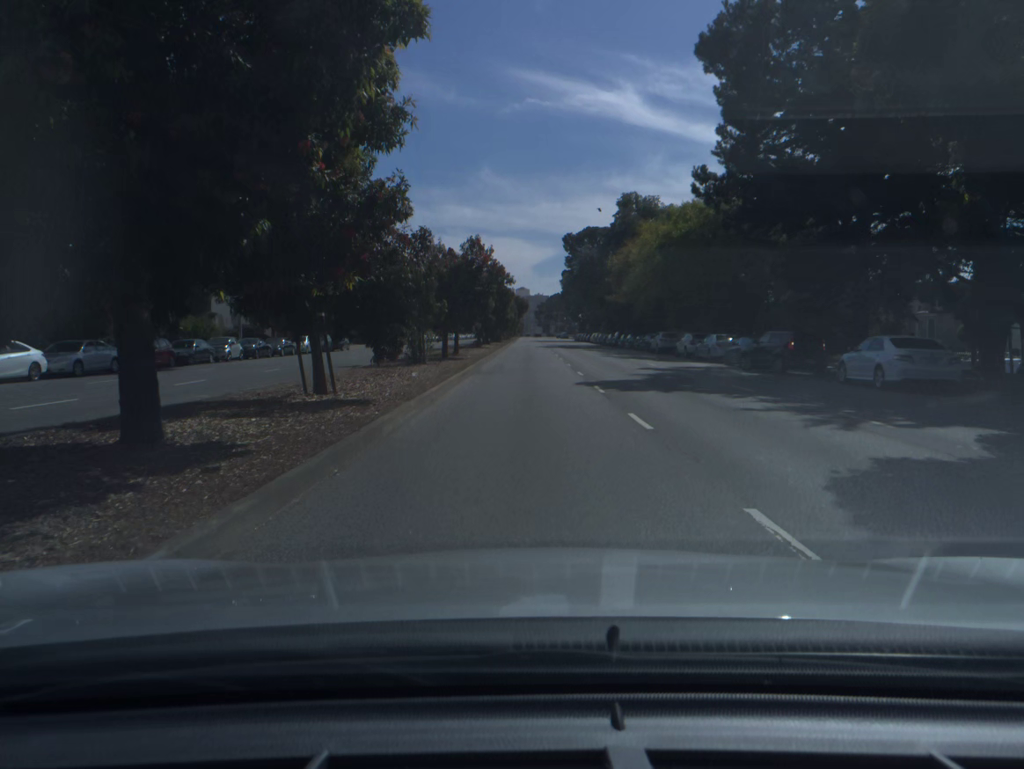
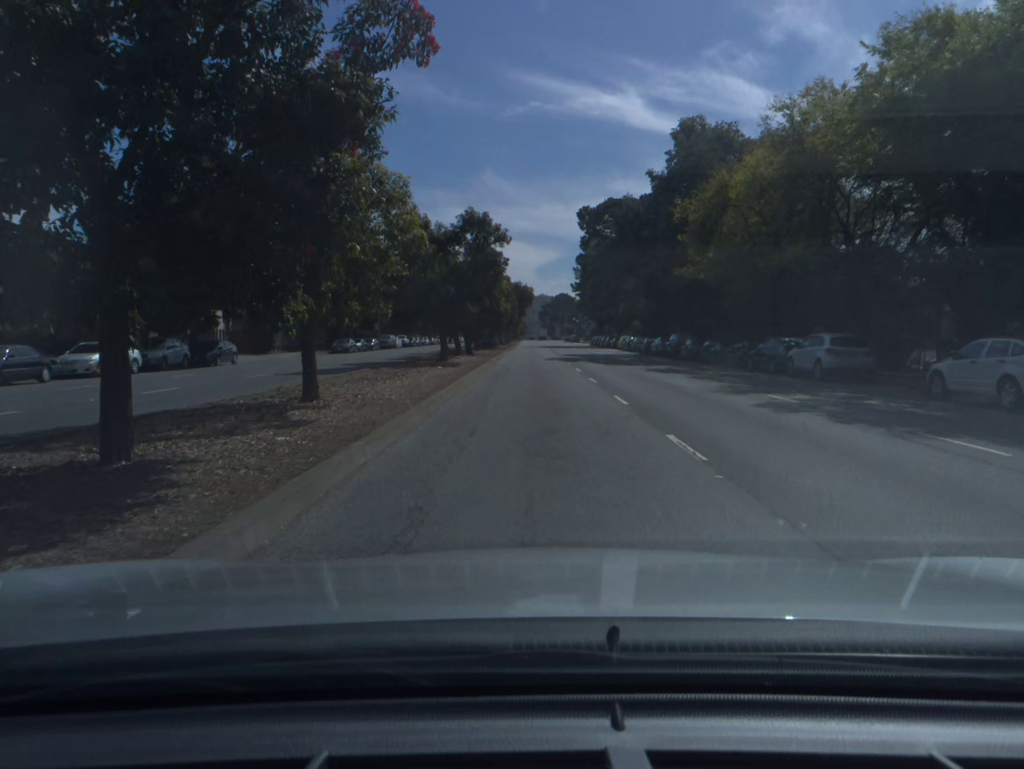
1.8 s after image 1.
(-0.1, +31.5) m; 0°
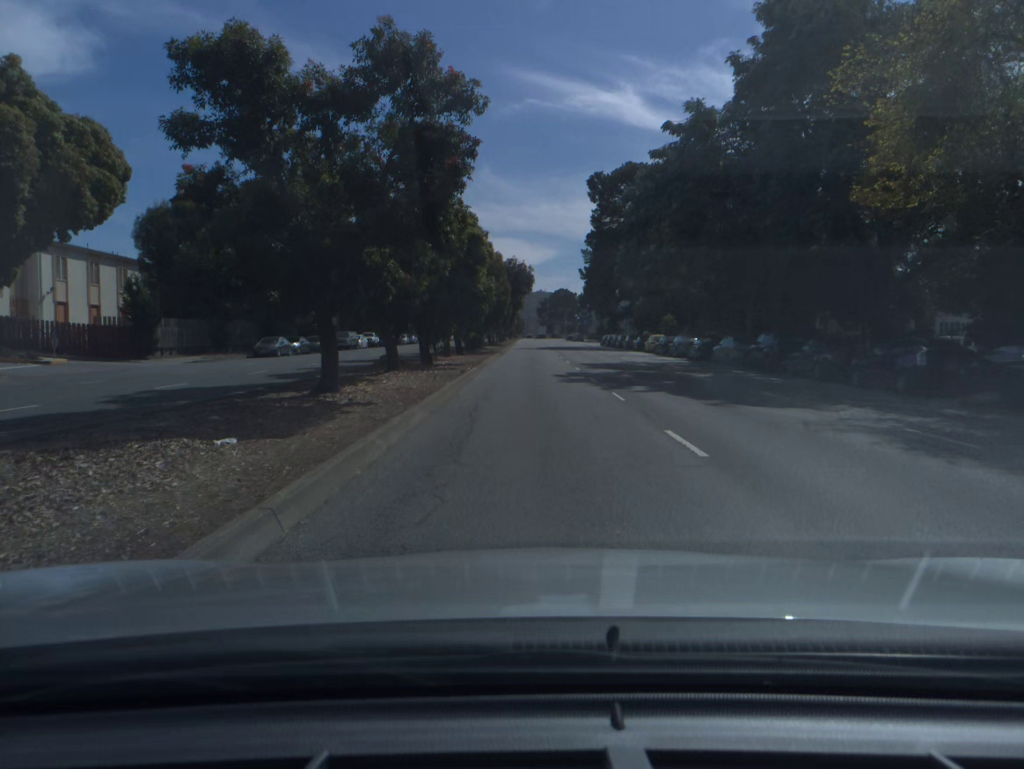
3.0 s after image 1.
(0.0, +21.4) m; 0°
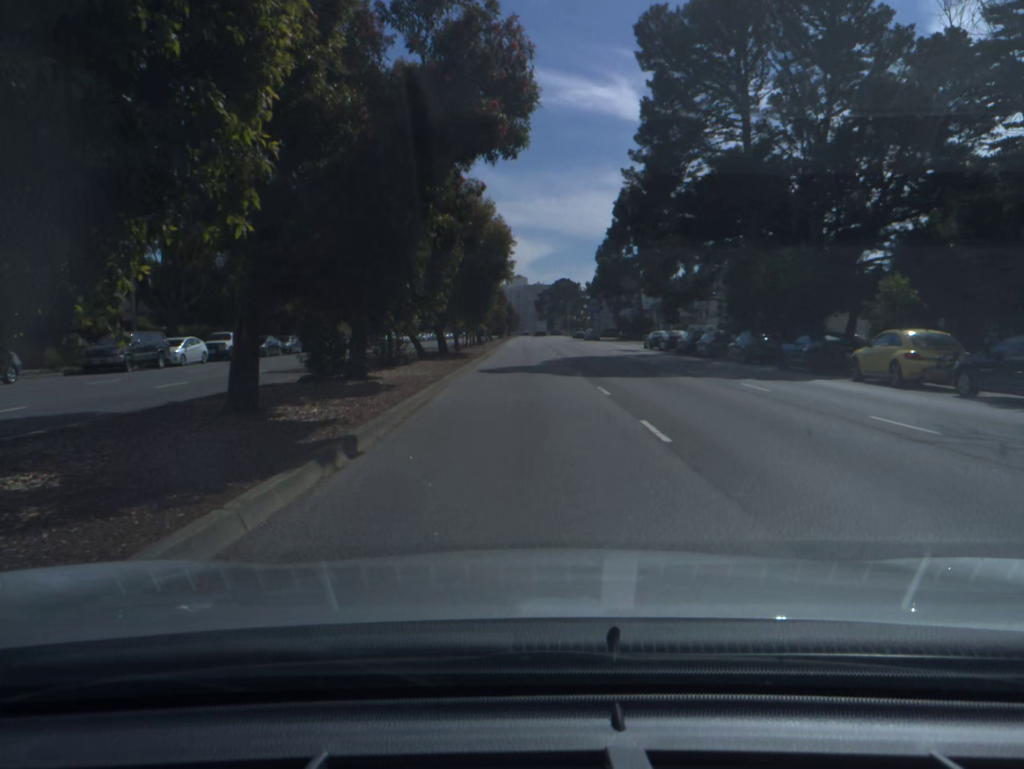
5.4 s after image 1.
(+0.2, +42.7) m; 0°
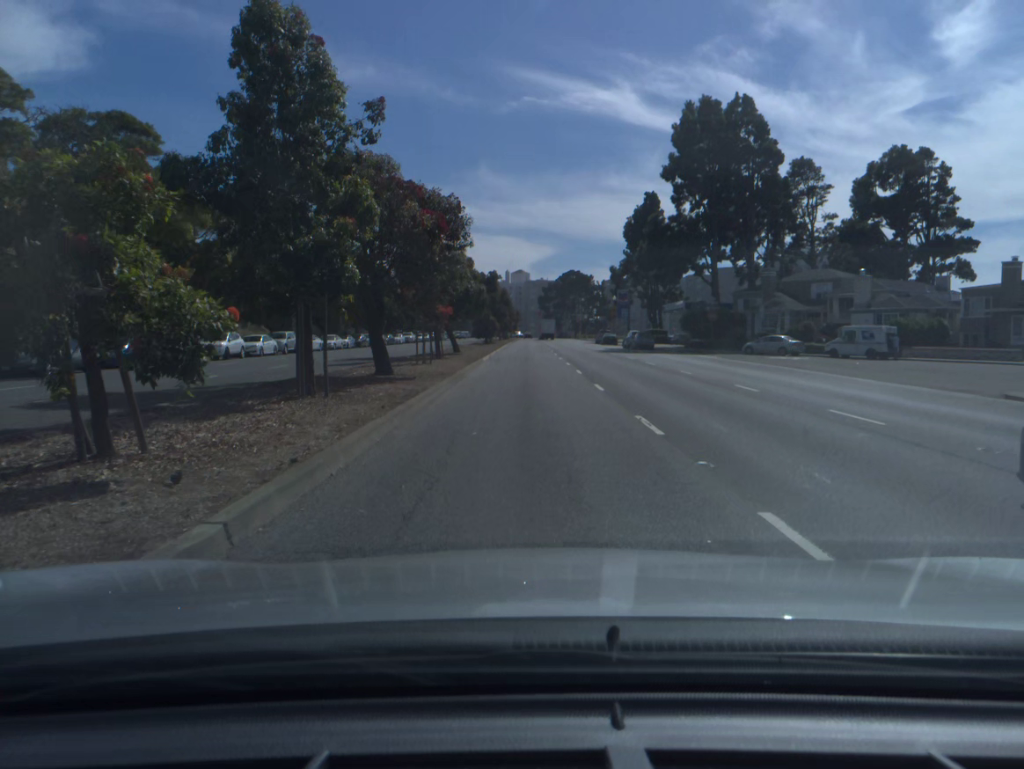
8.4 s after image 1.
(0.0, +49.3) m; 0°
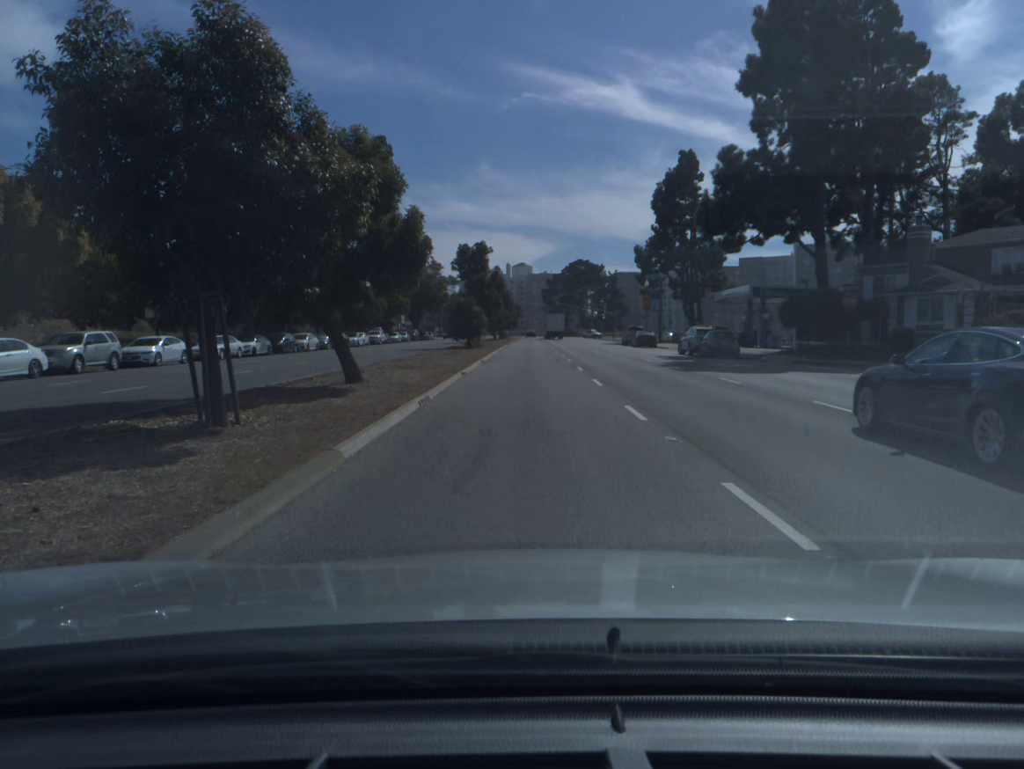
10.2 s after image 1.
(0.0, +27.3) m; 0°
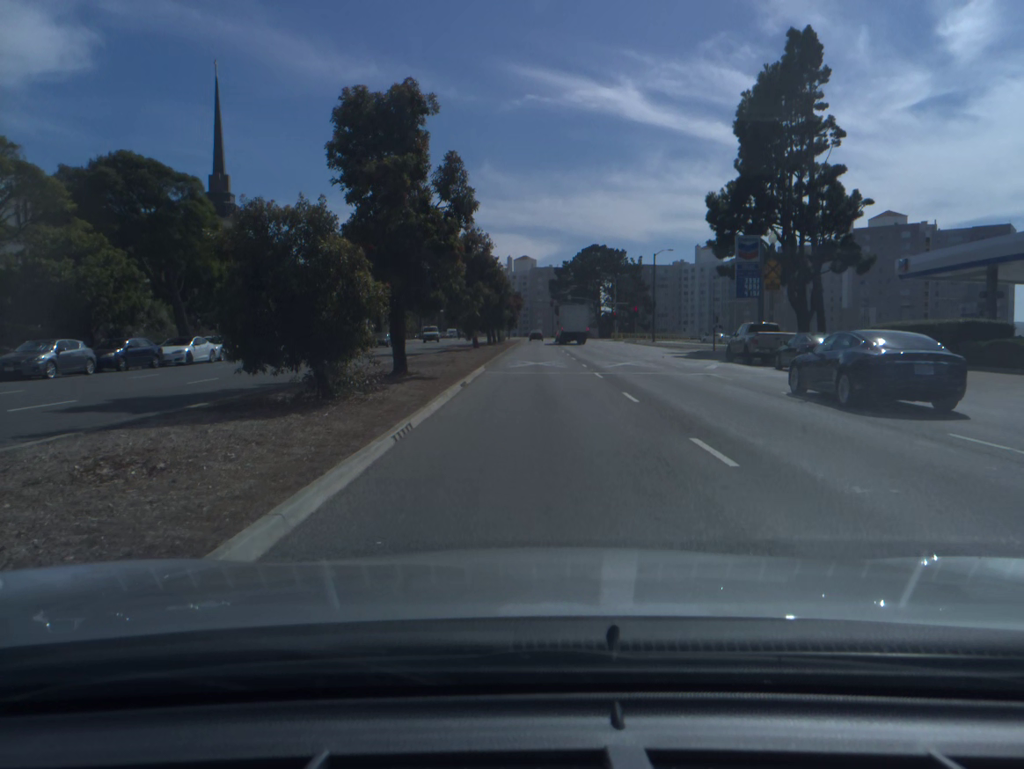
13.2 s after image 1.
(-0.2, +41.0) m; 0°
